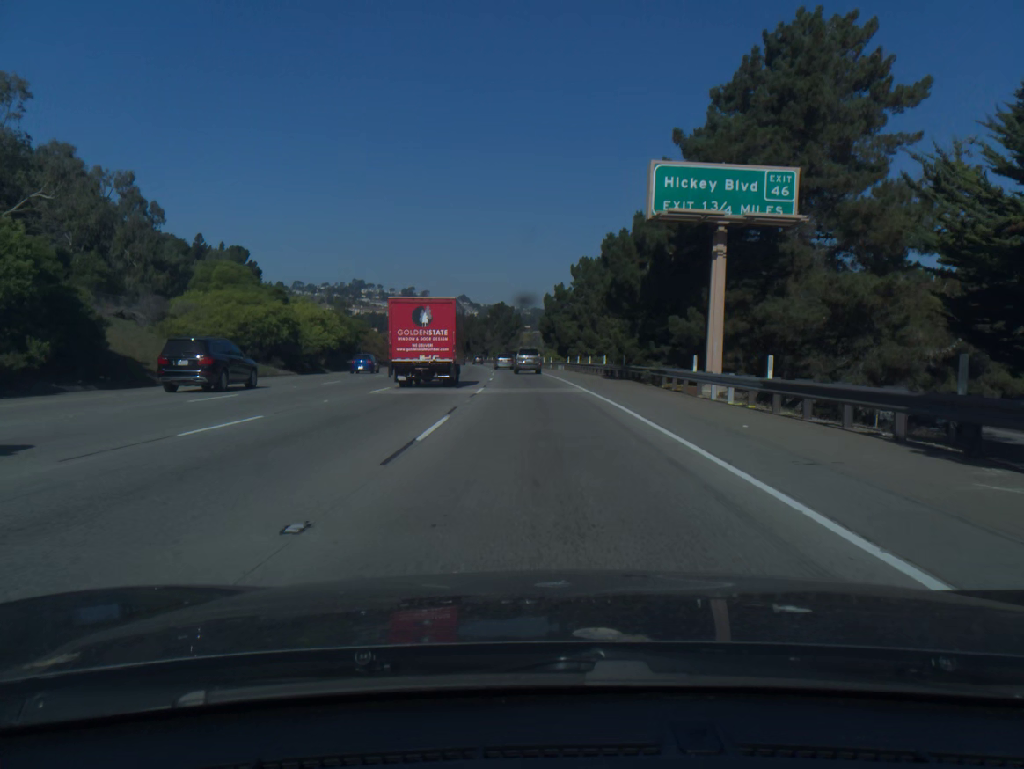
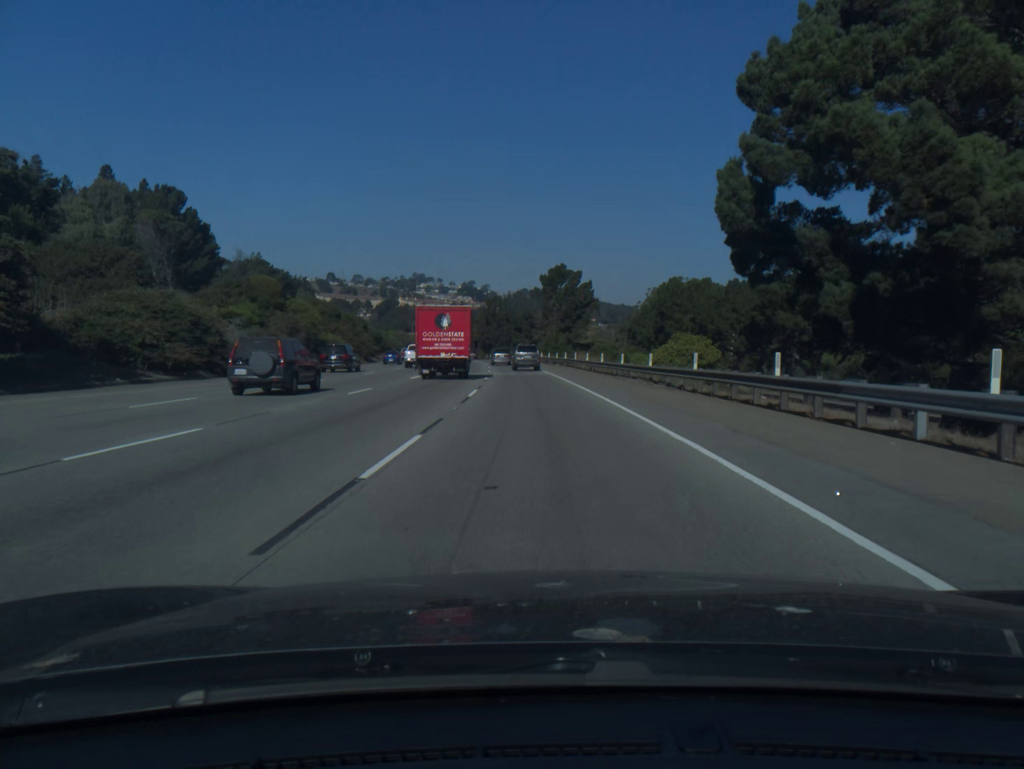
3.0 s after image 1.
(-3.1, +76.4) m; -4°
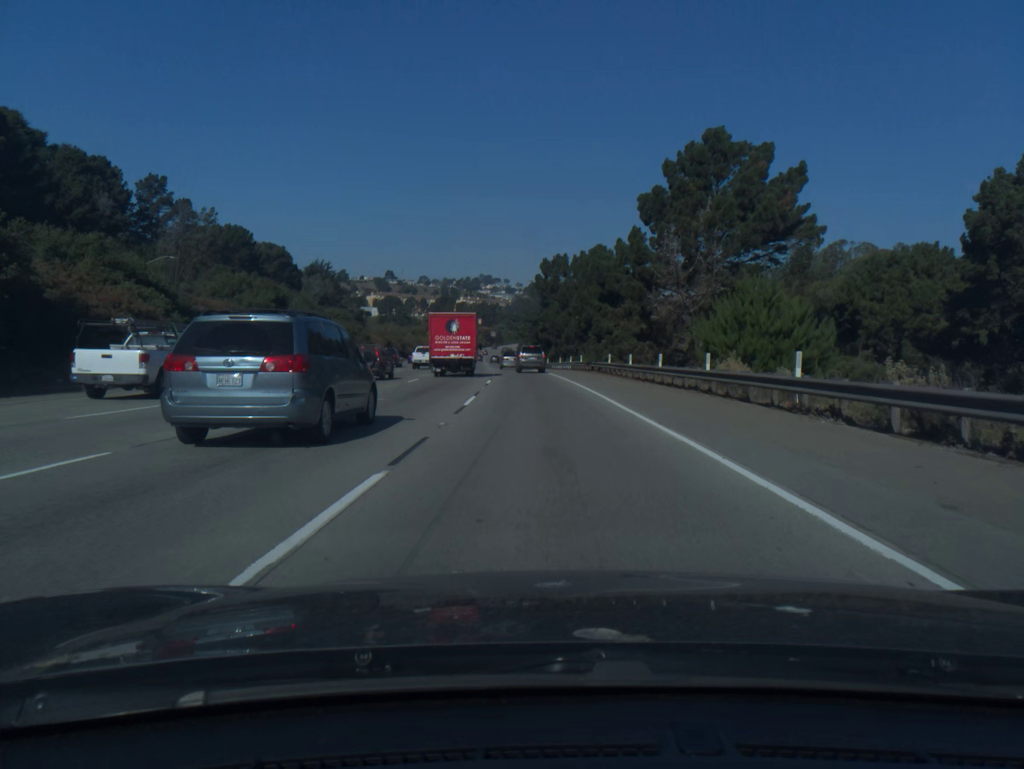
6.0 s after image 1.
(-3.5, +76.6) m; -5°
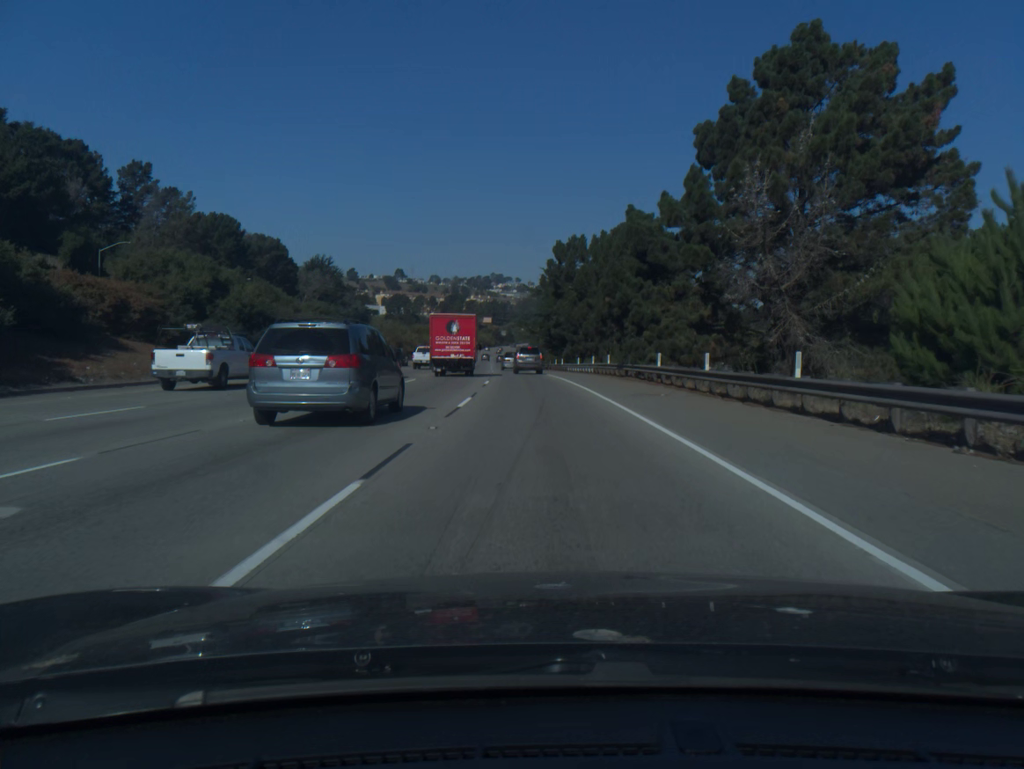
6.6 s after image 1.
(-0.1, +15.3) m; -1°
